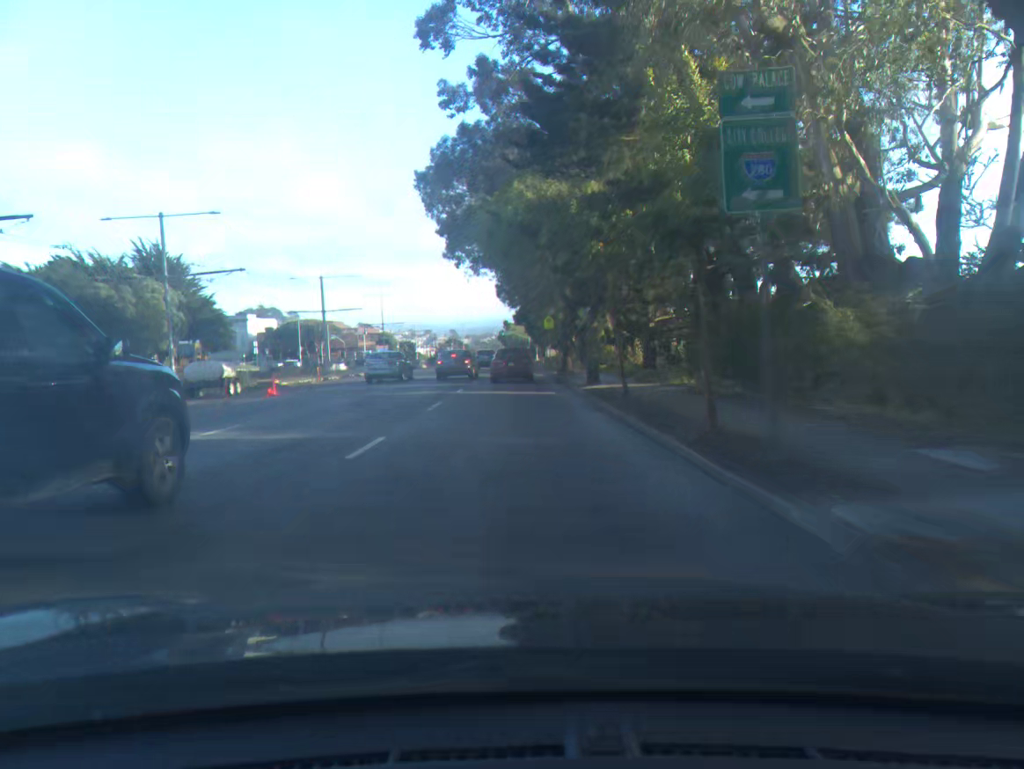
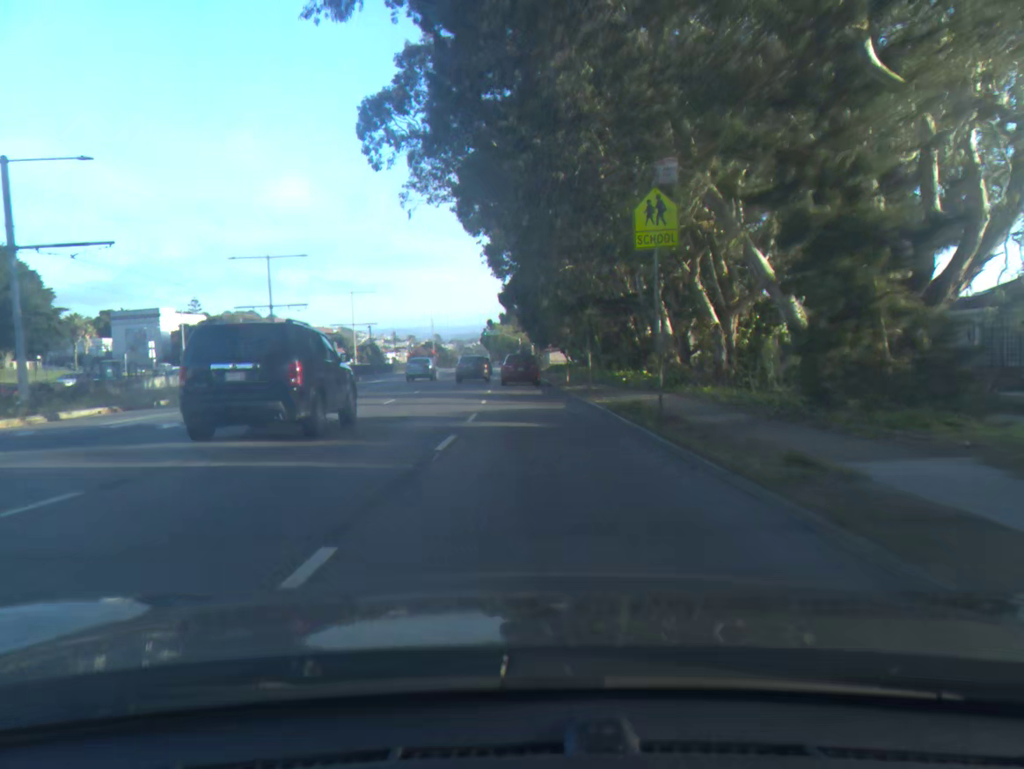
(-0.6, +45.8) m; +1°
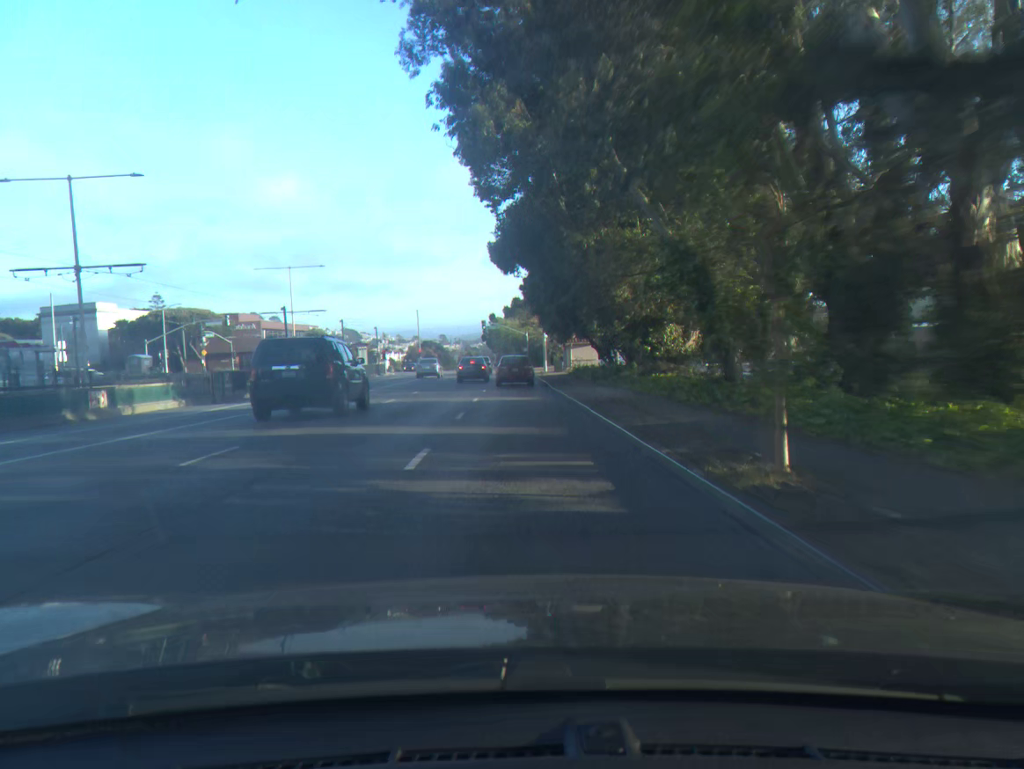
(+0.1, +27.5) m; 0°
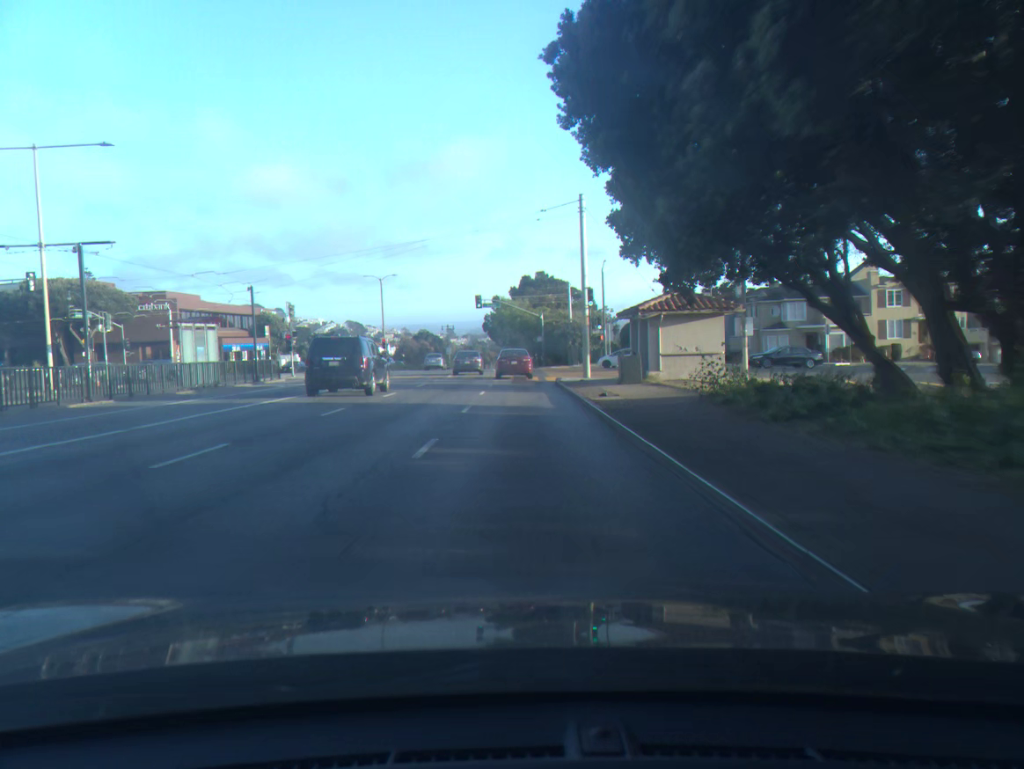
(-0.2, +36.9) m; -1°
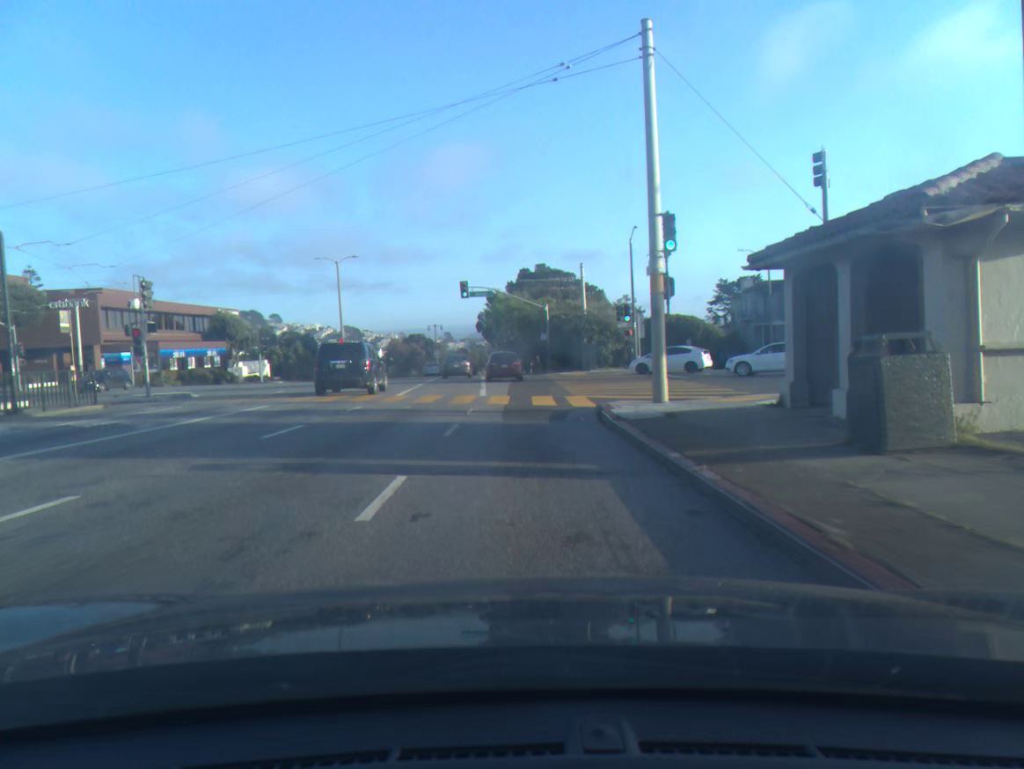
(0.0, +18.5) m; 0°
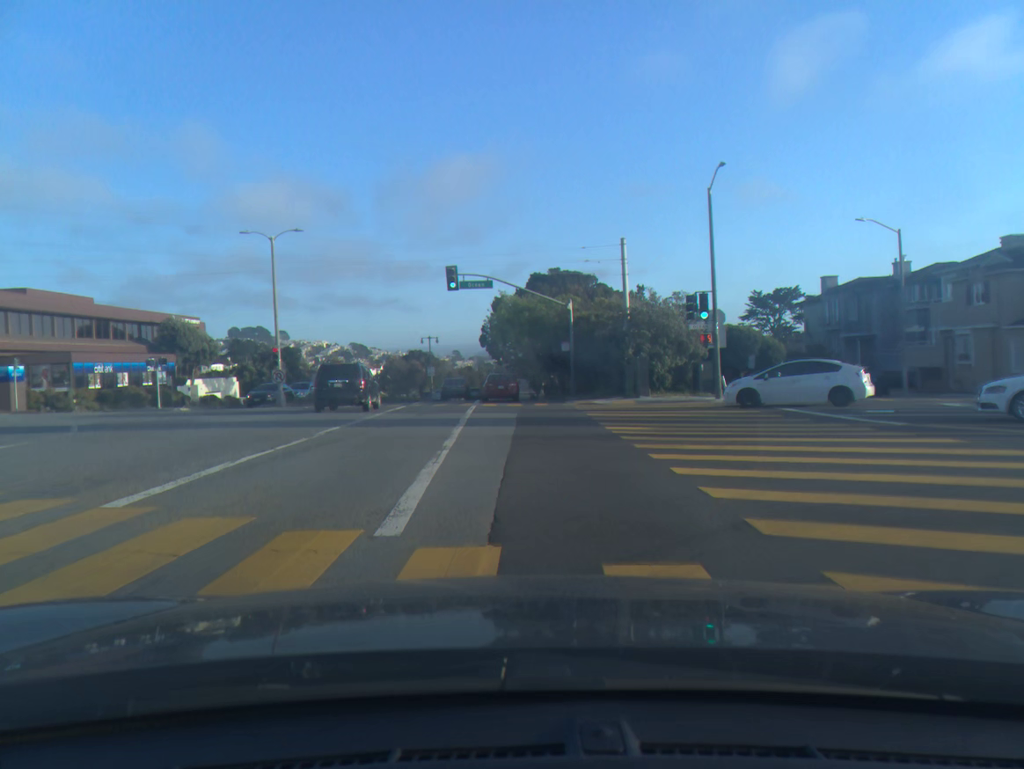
(-0.1, +18.5) m; -1°
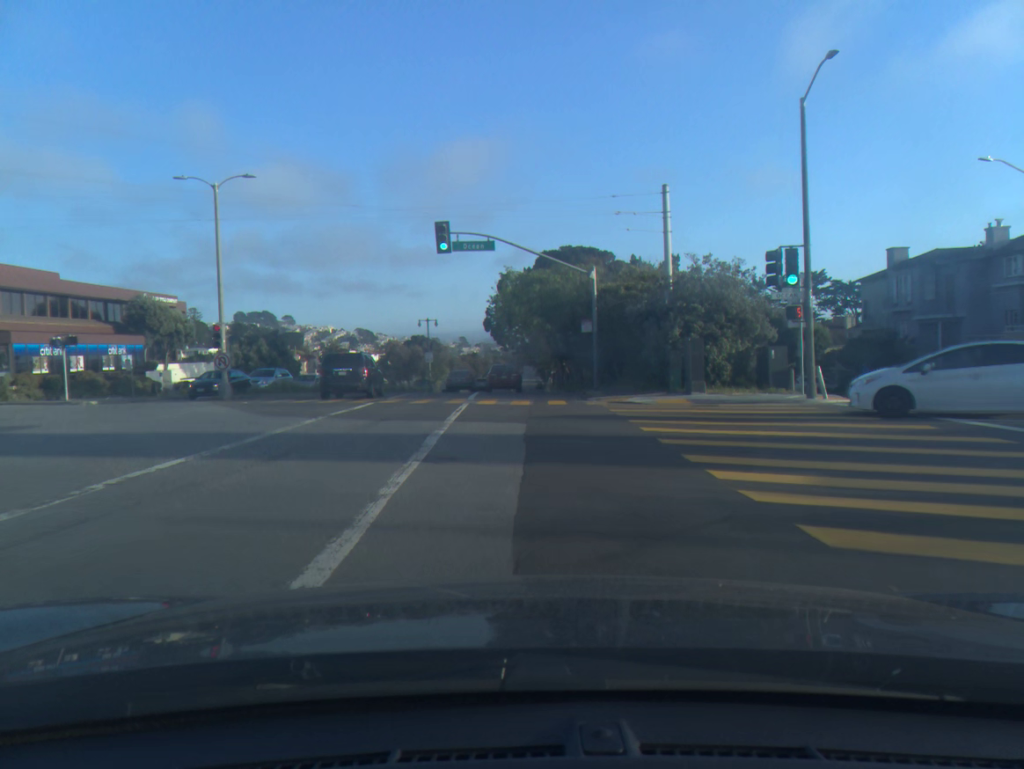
(-0.1, +9.2) m; 0°
